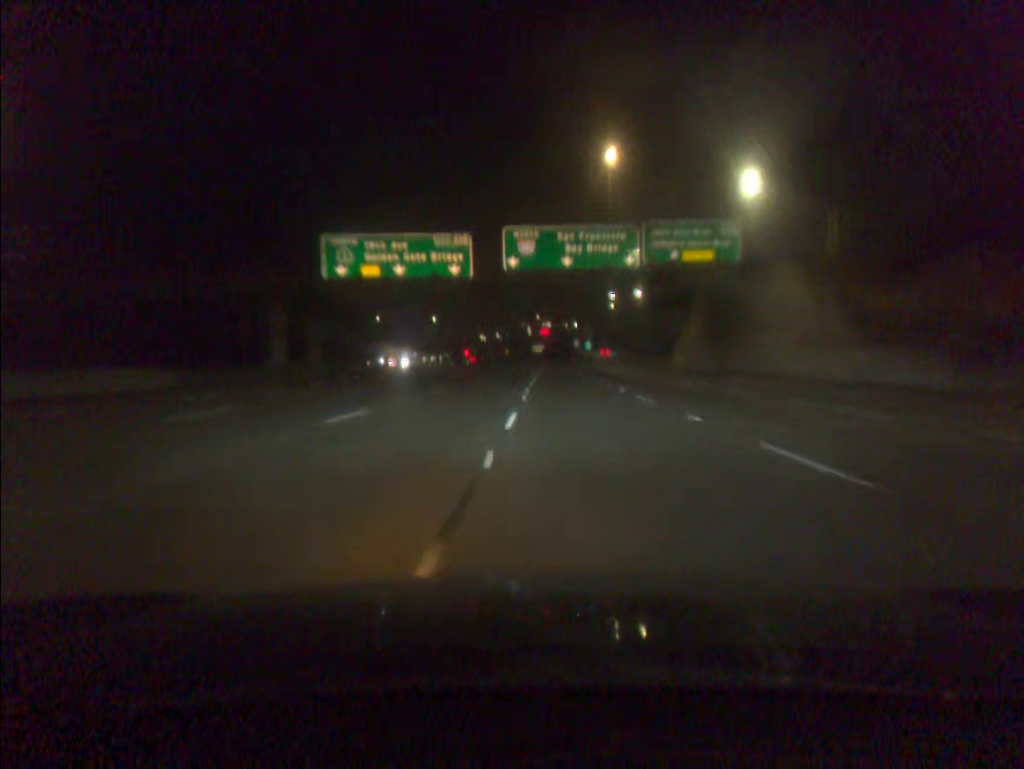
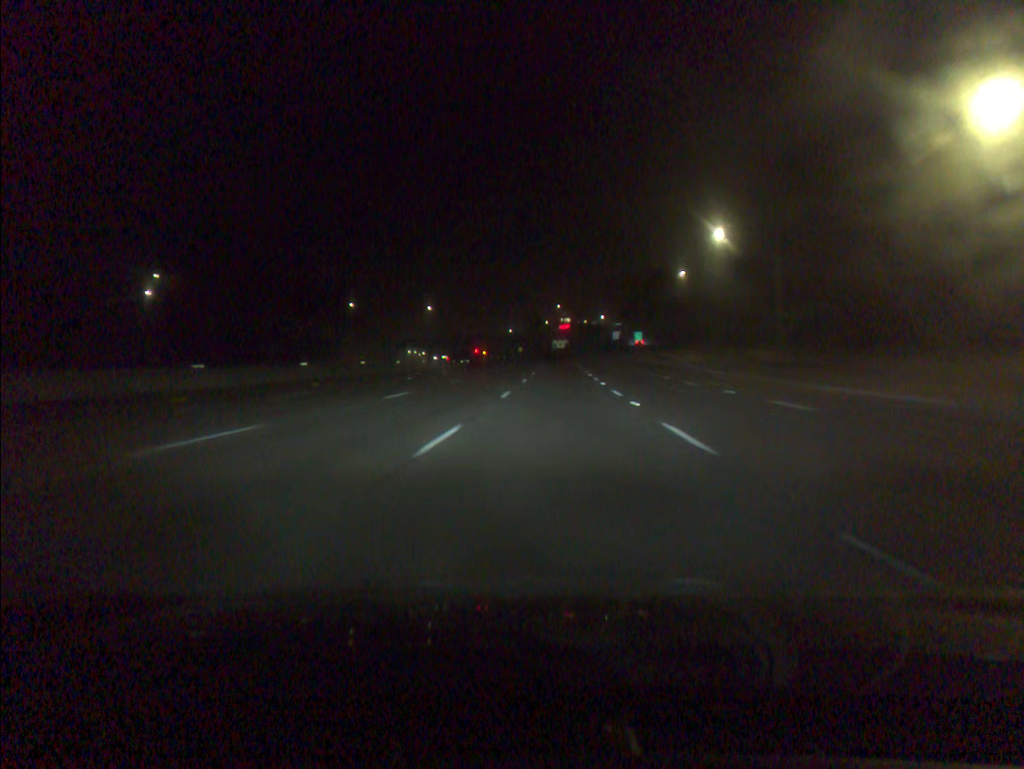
(-0.3, +62.8) m; -1°
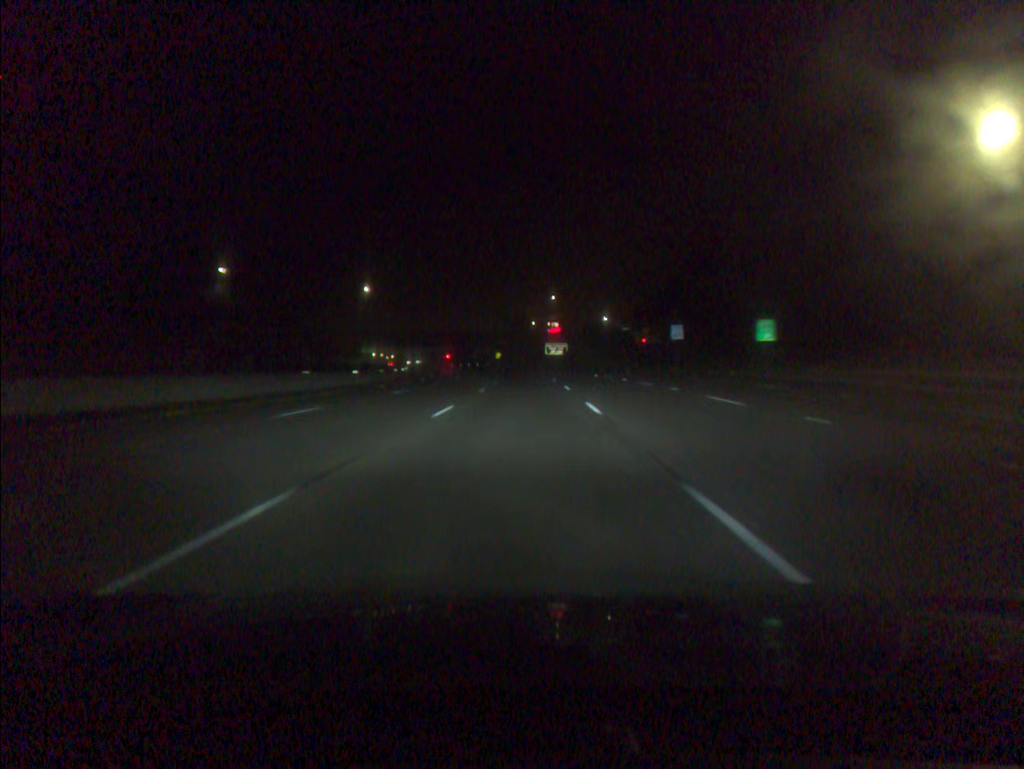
(+0.6, +78.1) m; +1°
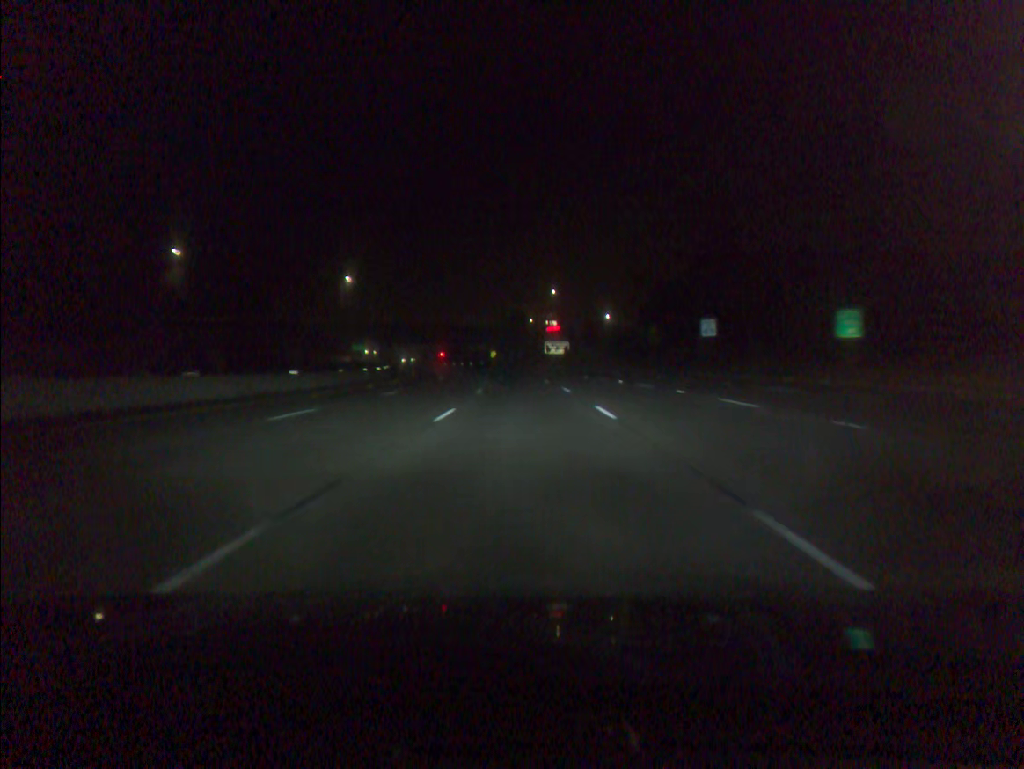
(0.0, +15.6) m; 0°
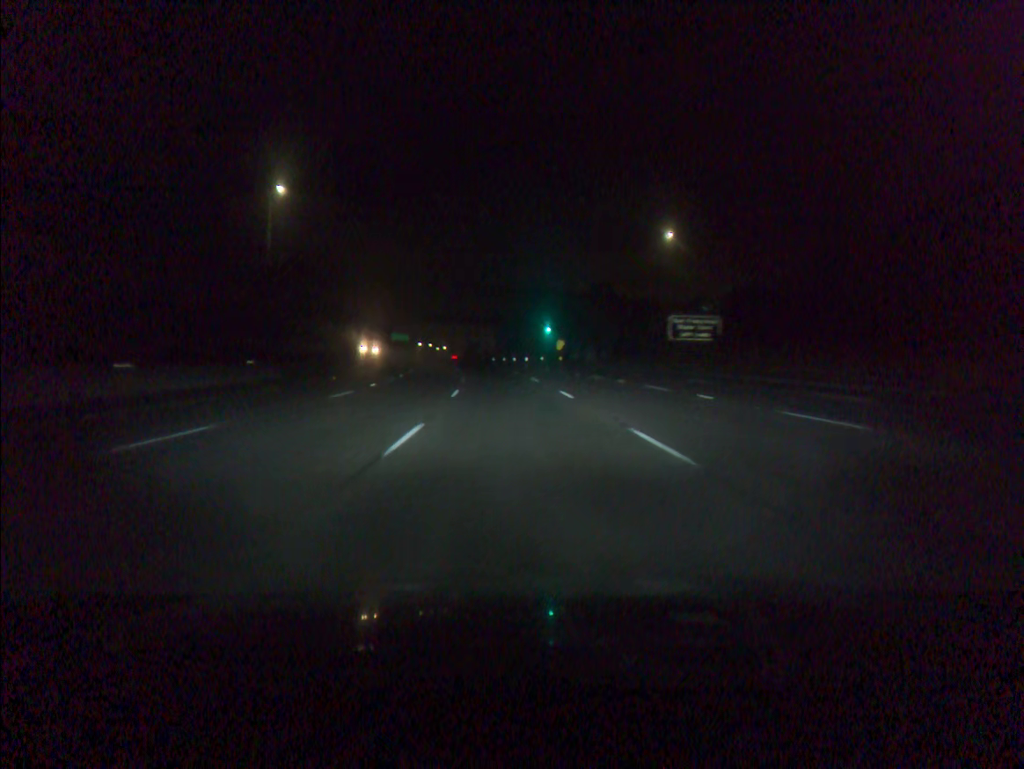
(-2.0, +78.1) m; -5°
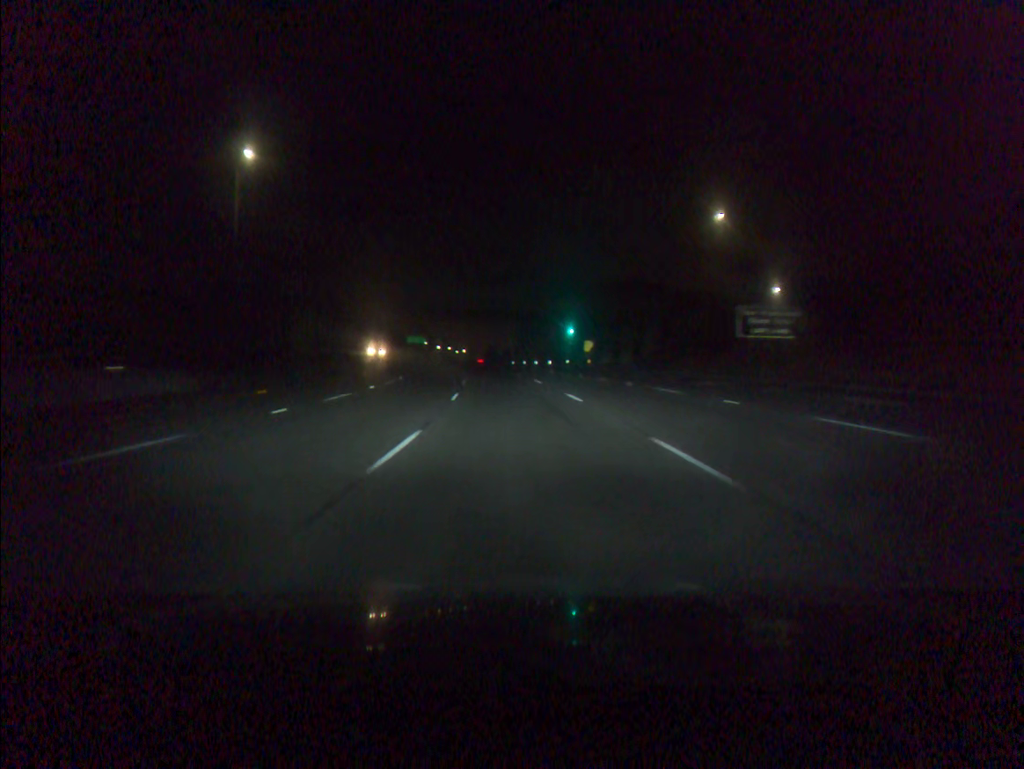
(-0.2, +15.7) m; -2°
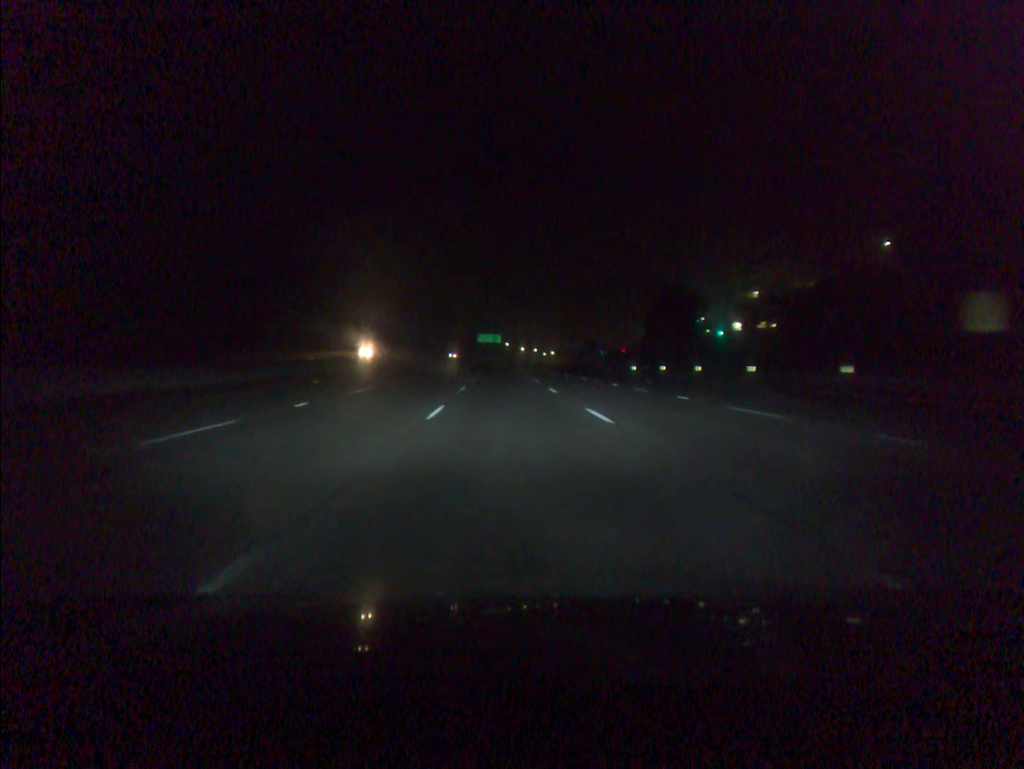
(-4.5, +78.3) m; -7°
